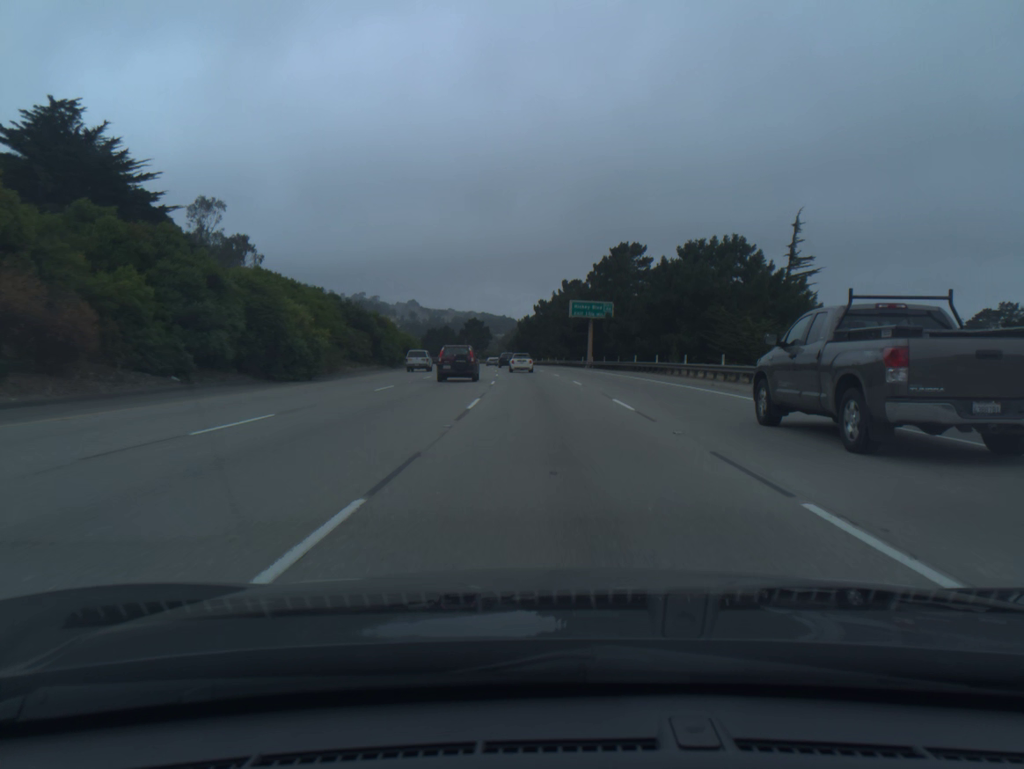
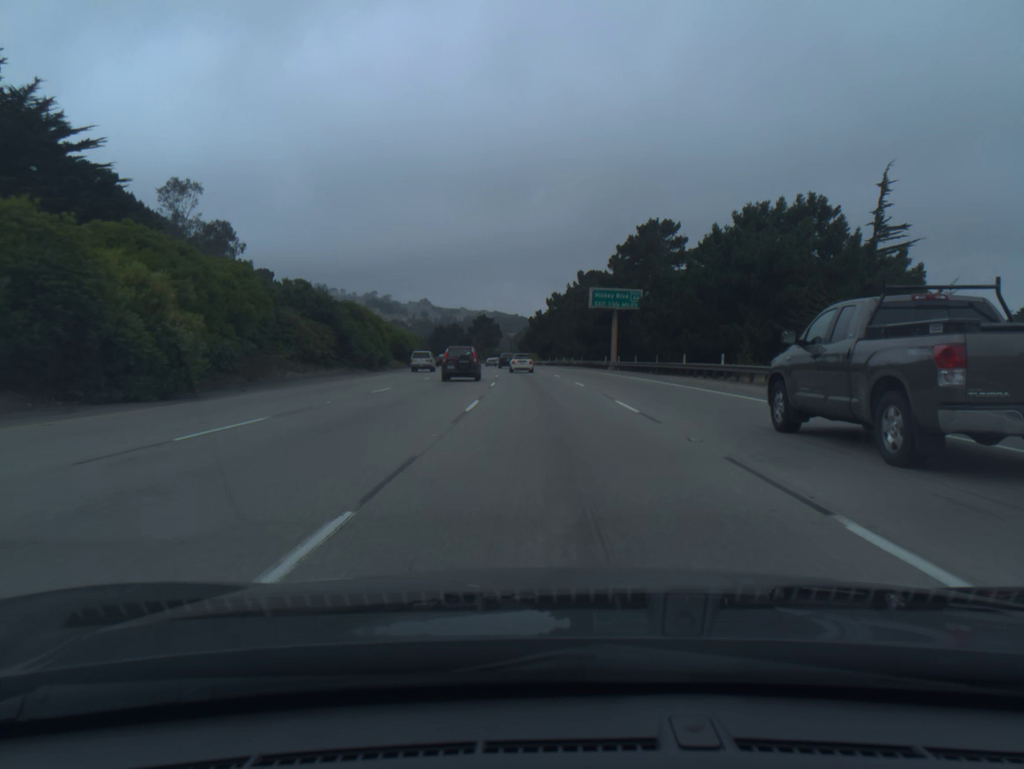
(-0.1, +15.2) m; -1°
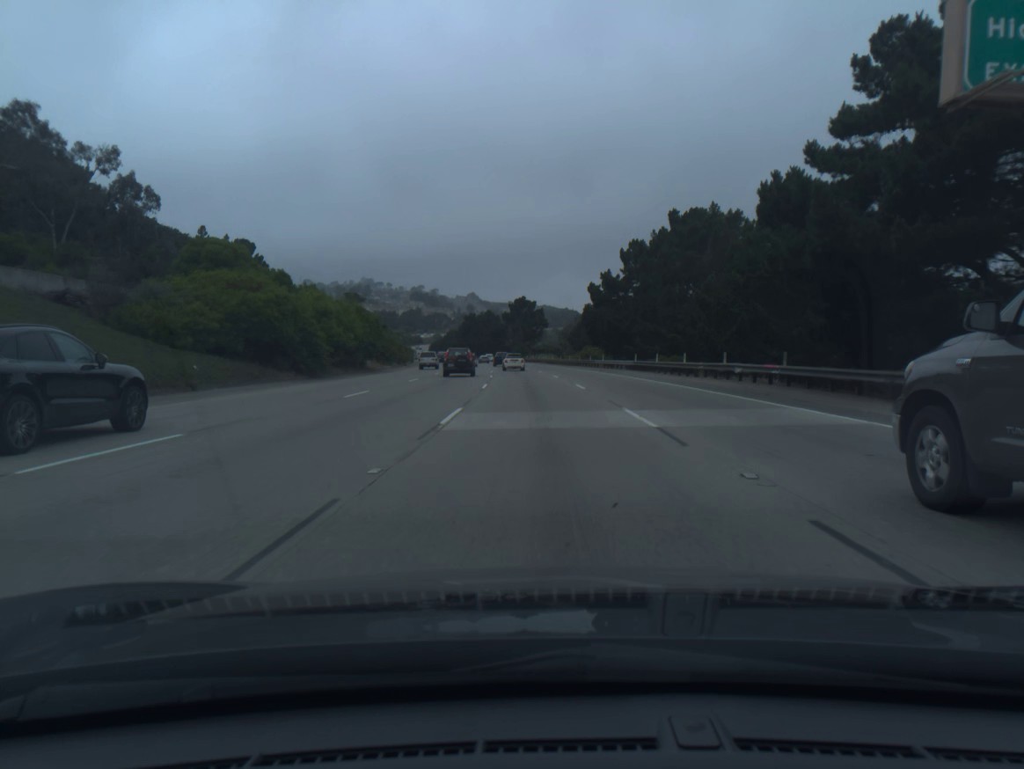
(-1.9, +61.7) m; -3°
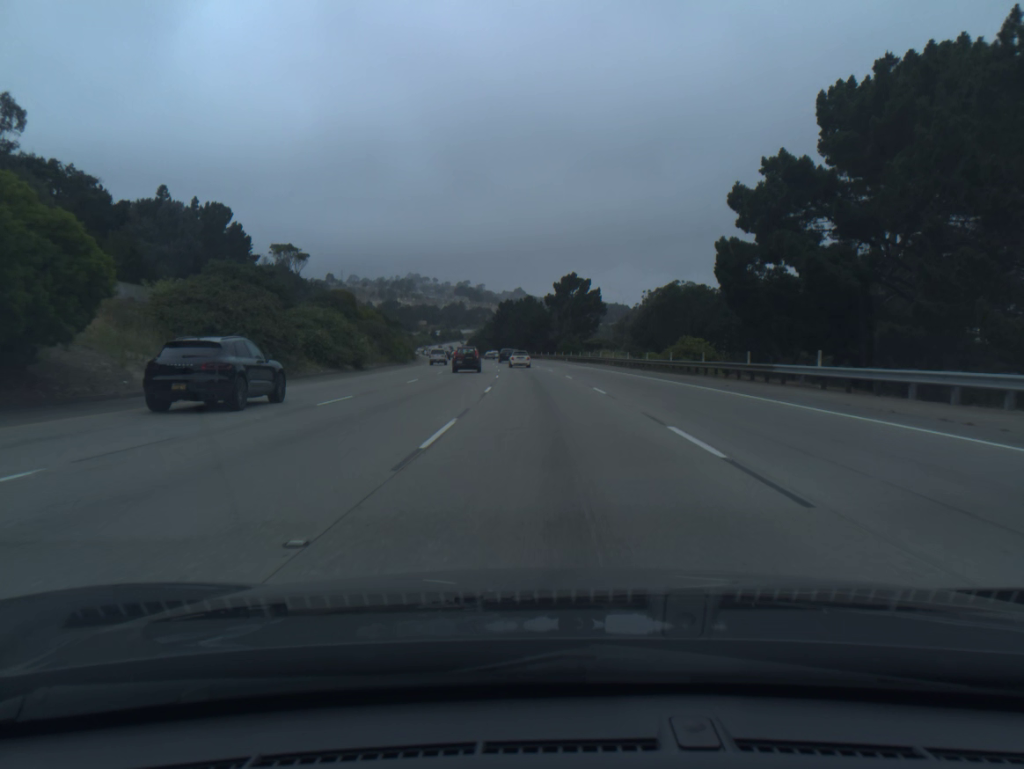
(-1.4, +47.5) m; -3°
